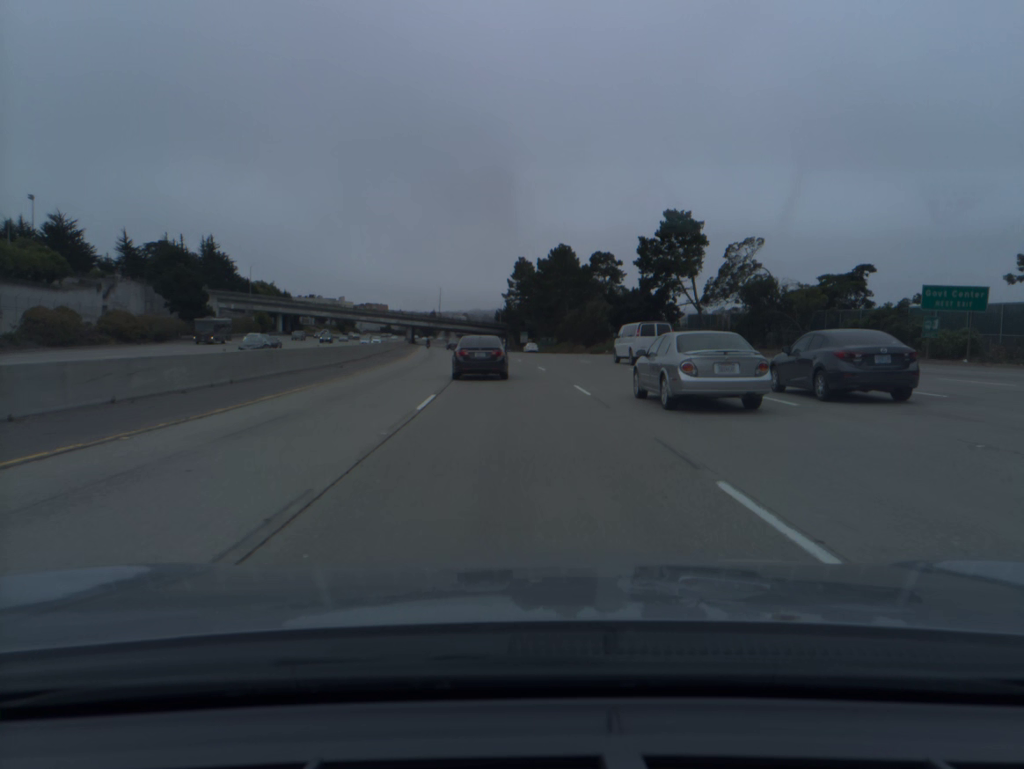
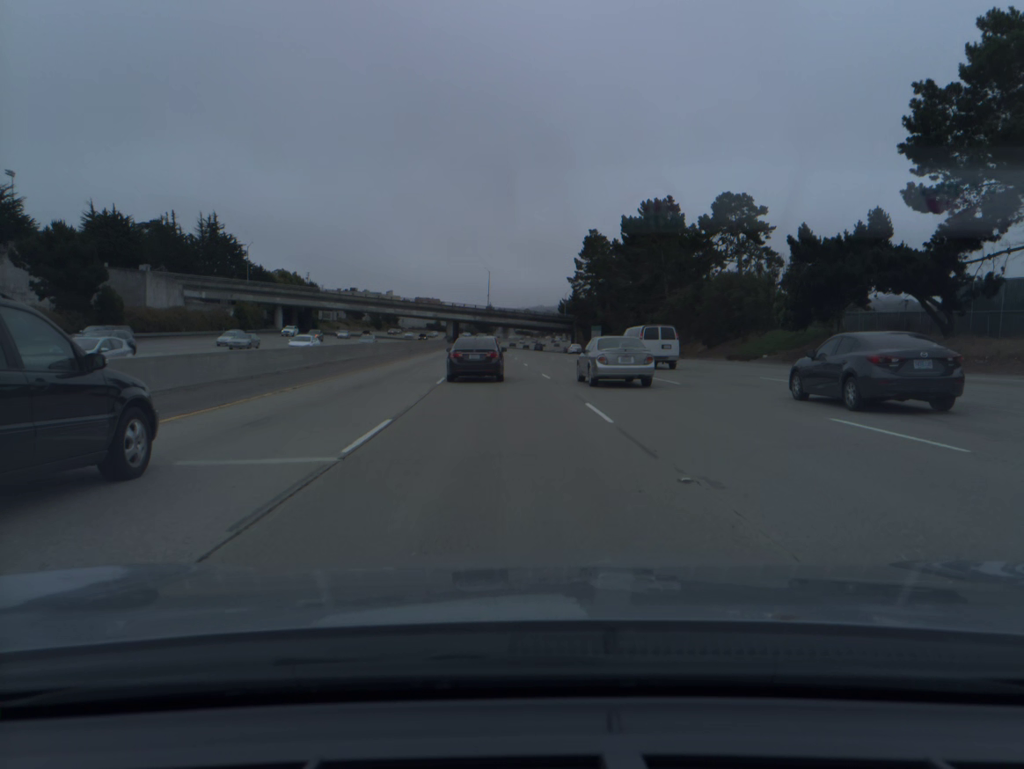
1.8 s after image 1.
(-1.8, +49.3) m; -4°
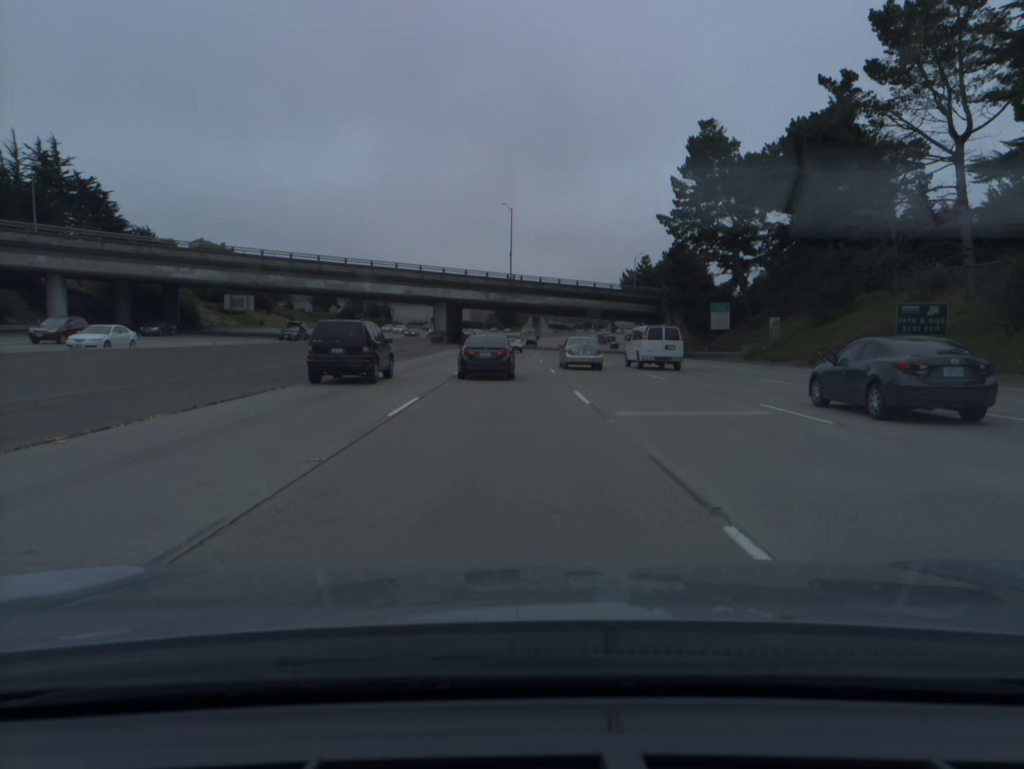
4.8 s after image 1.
(-3.2, +83.5) m; -2°
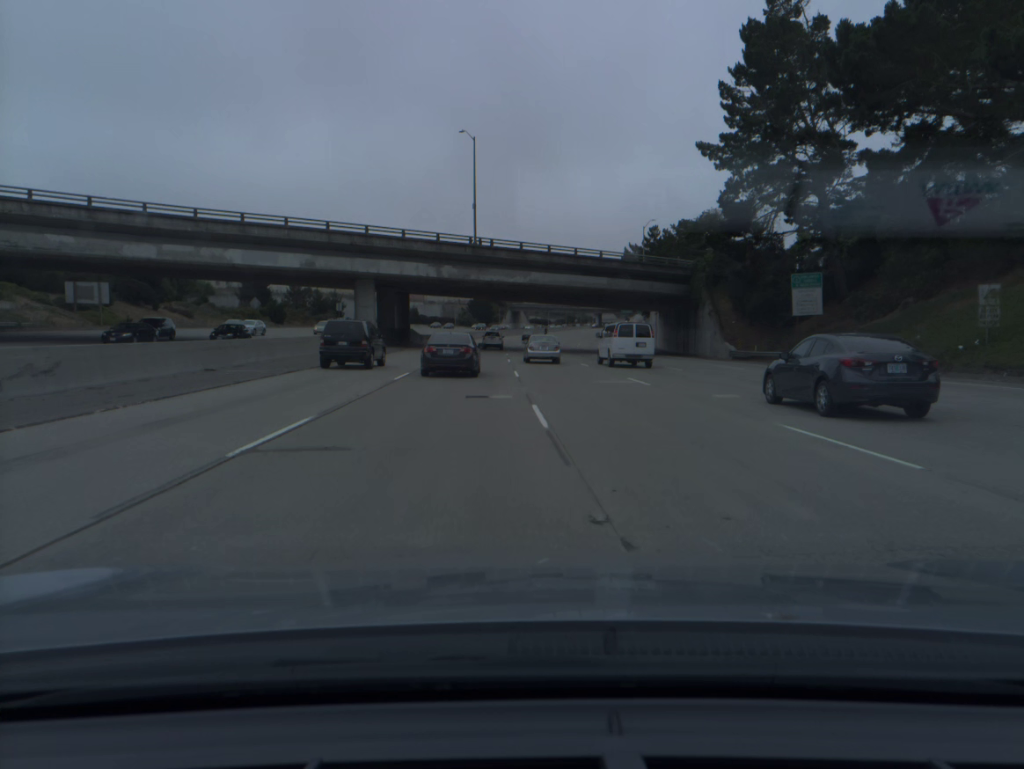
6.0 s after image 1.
(+0.5, +34.1) m; +2°
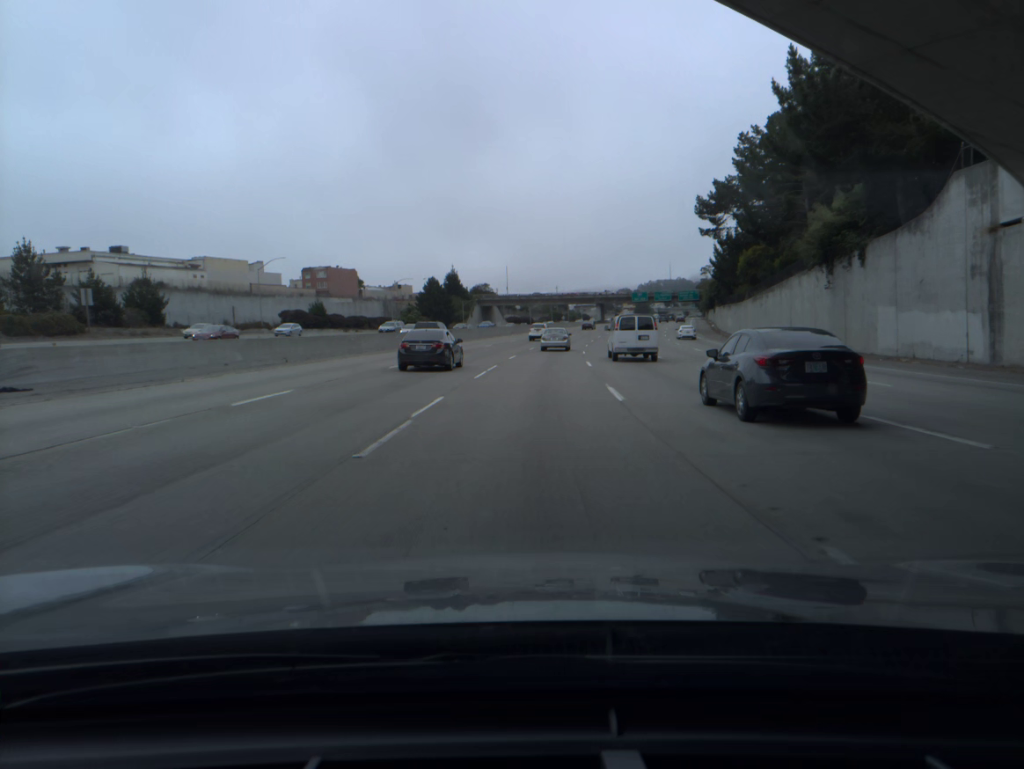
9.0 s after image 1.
(+1.0, +86.1) m; +1°
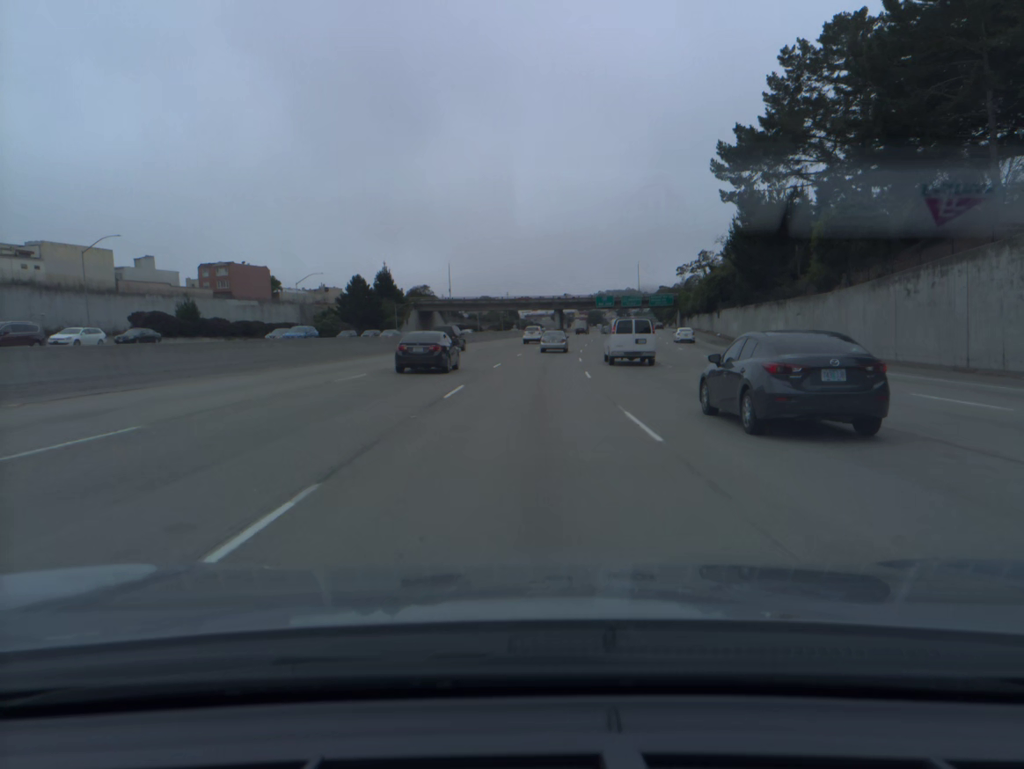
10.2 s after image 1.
(+1.0, +35.4) m; +4°
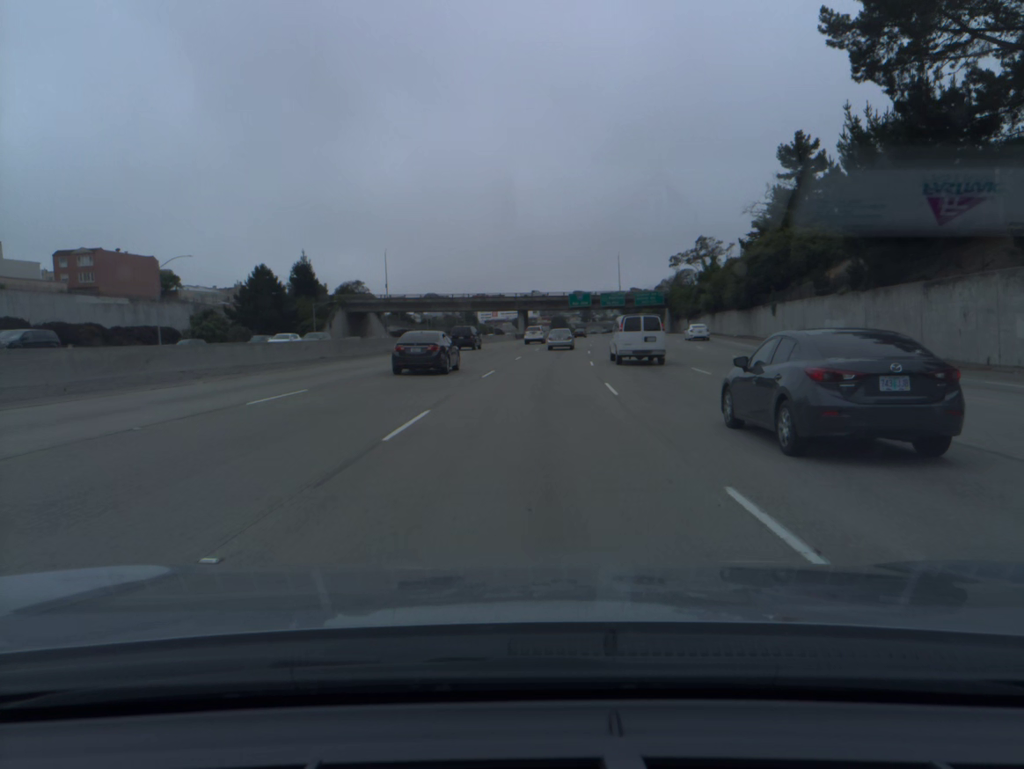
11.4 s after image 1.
(+0.9, +35.8) m; +3°
